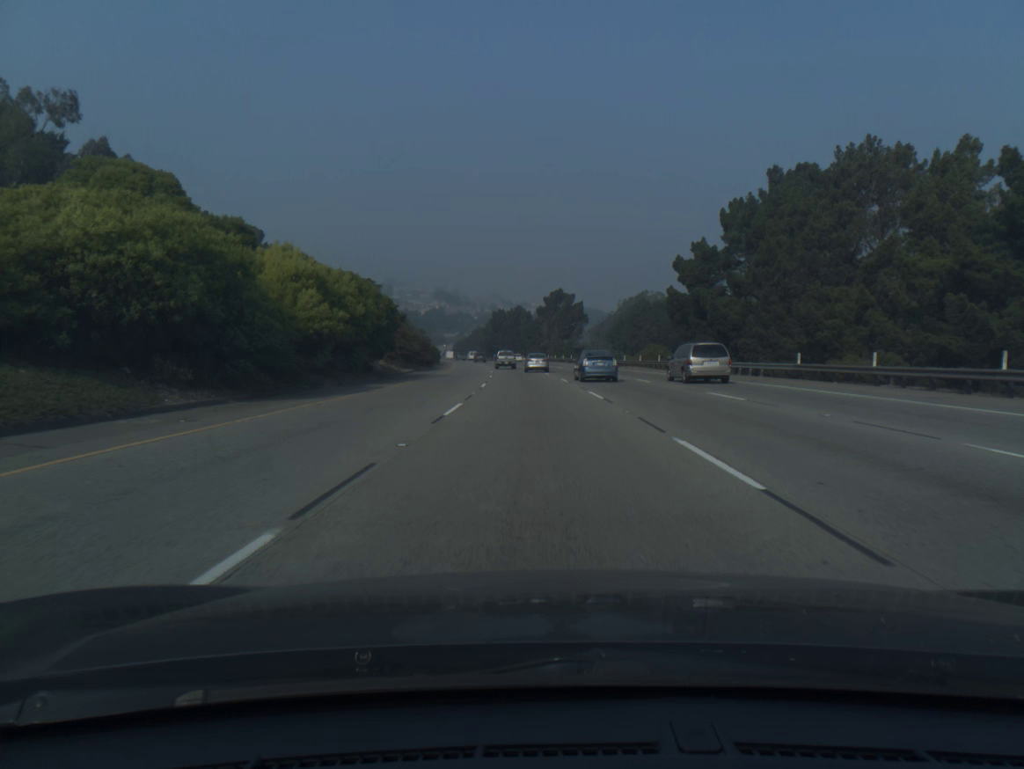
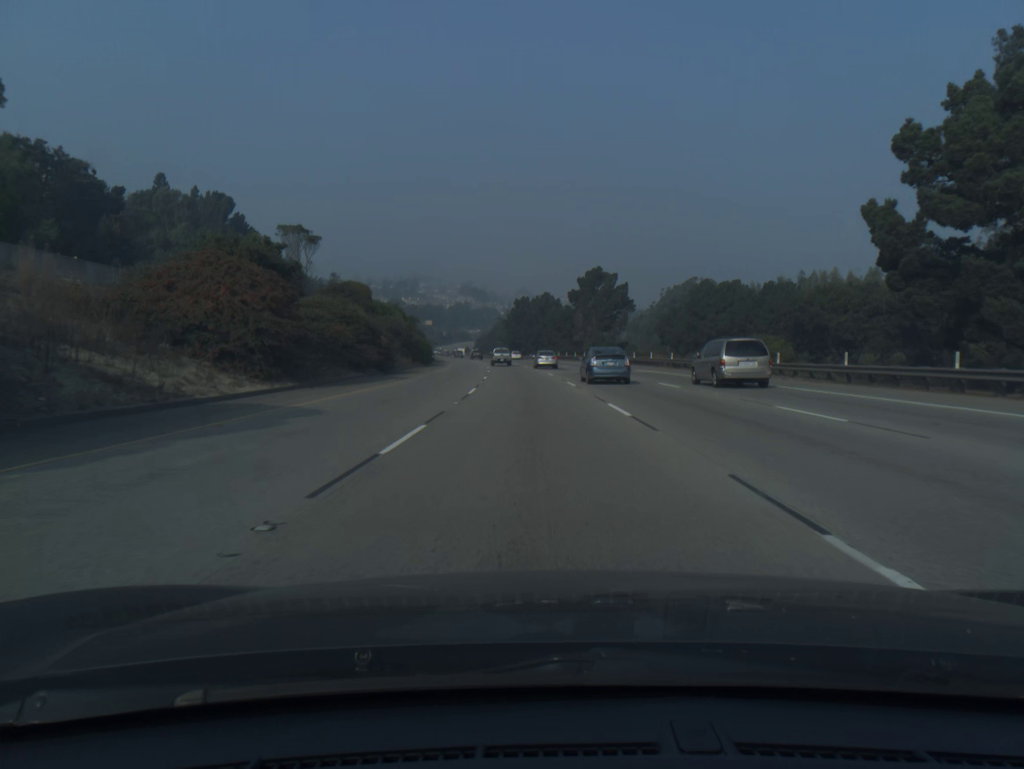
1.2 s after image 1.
(-0.6, +35.5) m; -2°
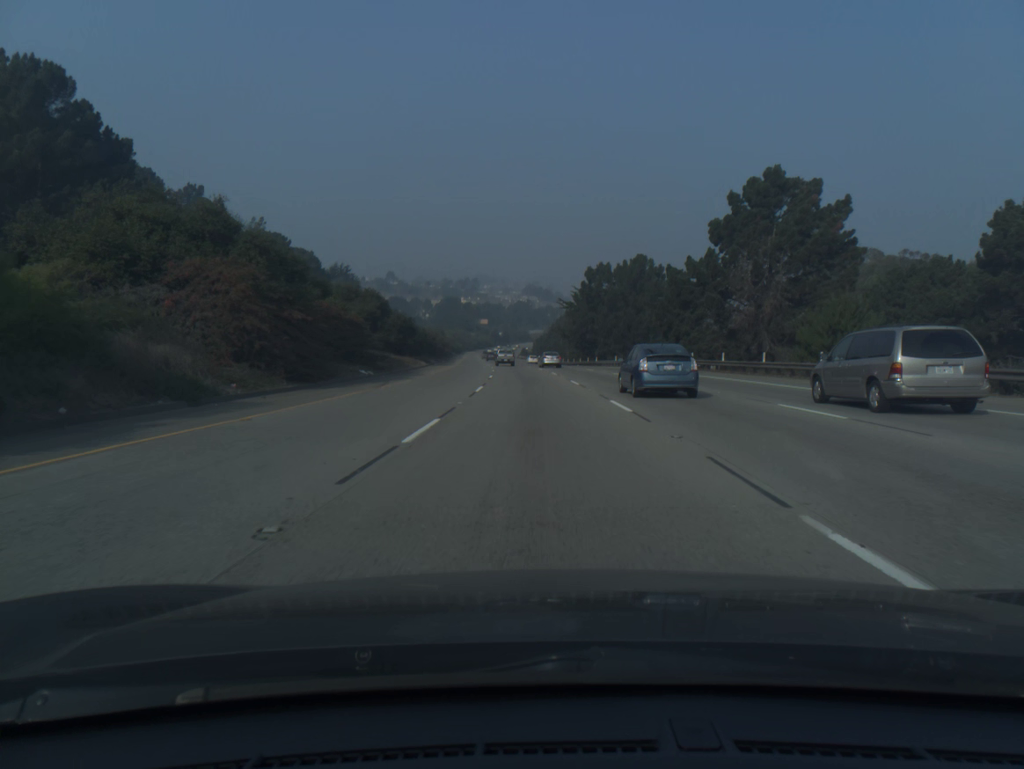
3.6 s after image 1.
(-3.0, +72.1) m; -5°
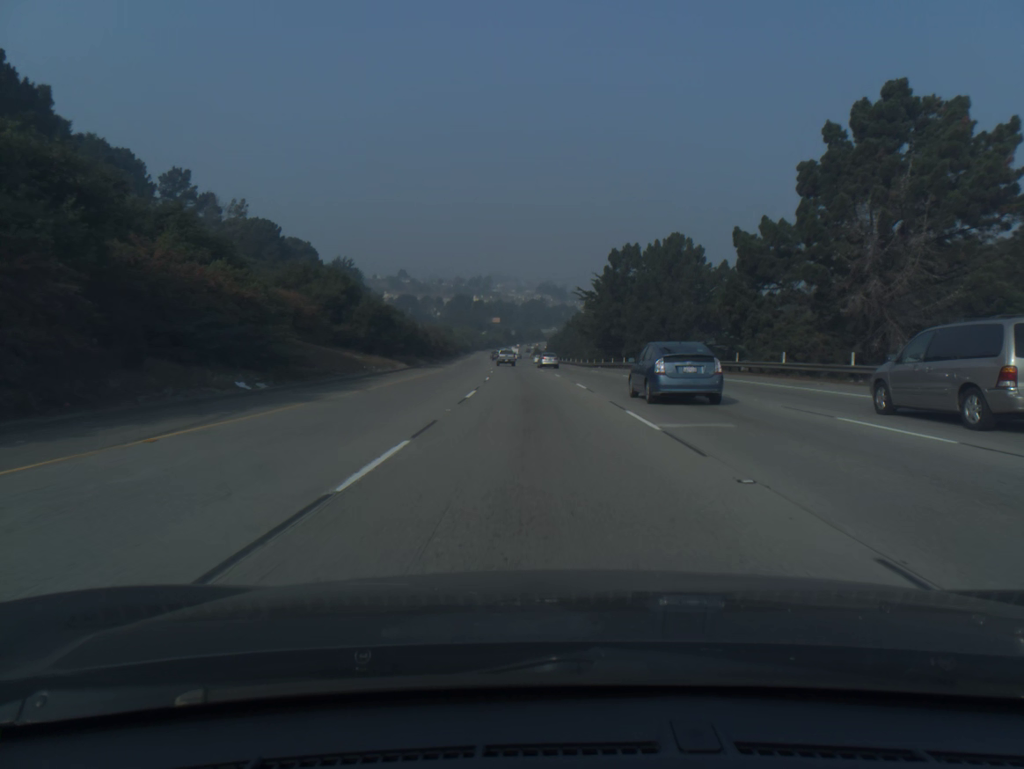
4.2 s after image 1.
(-0.2, +18.3) m; -1°
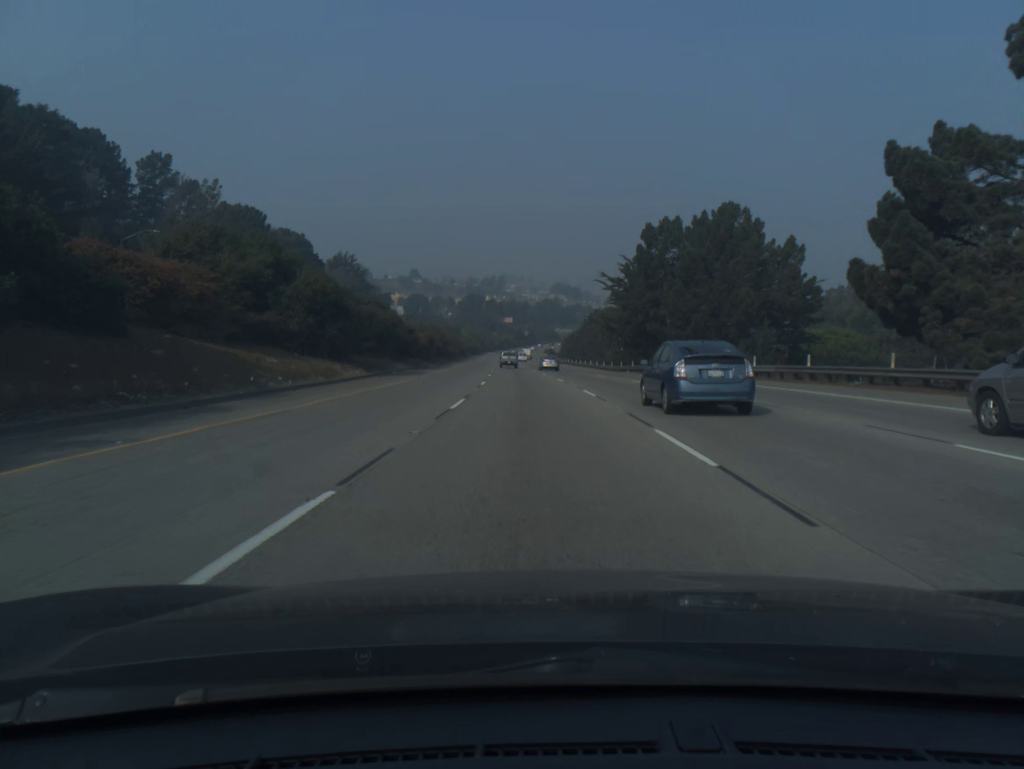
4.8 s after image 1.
(-0.2, +18.4) m; -1°
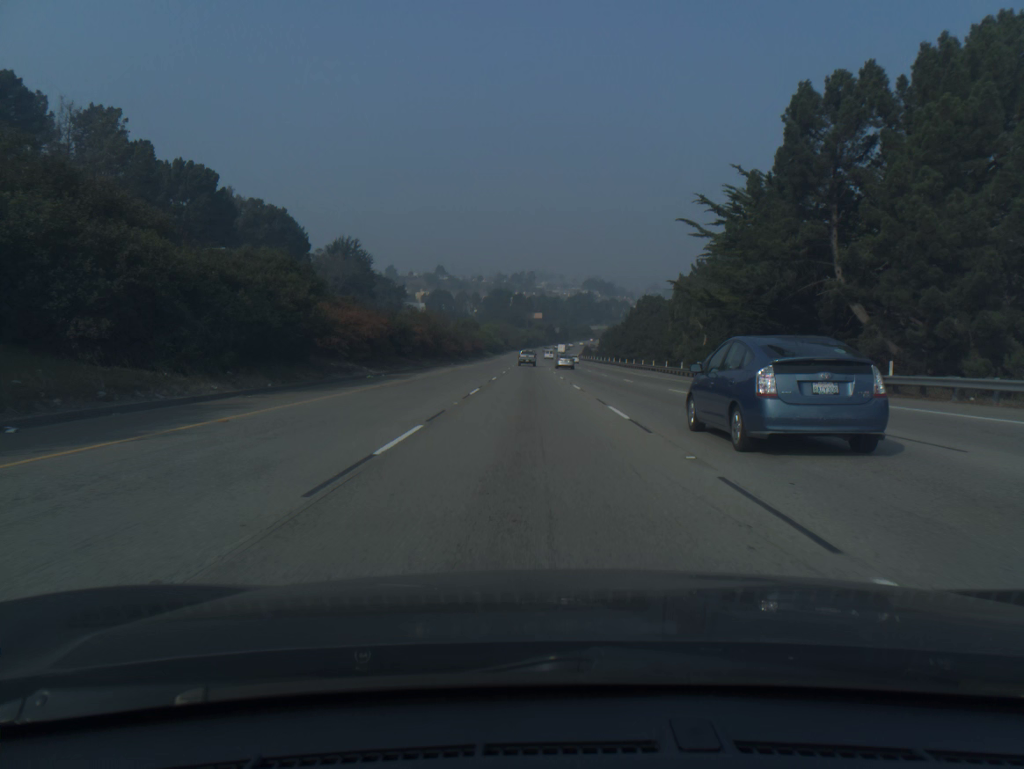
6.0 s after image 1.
(-0.7, +37.2) m; -2°
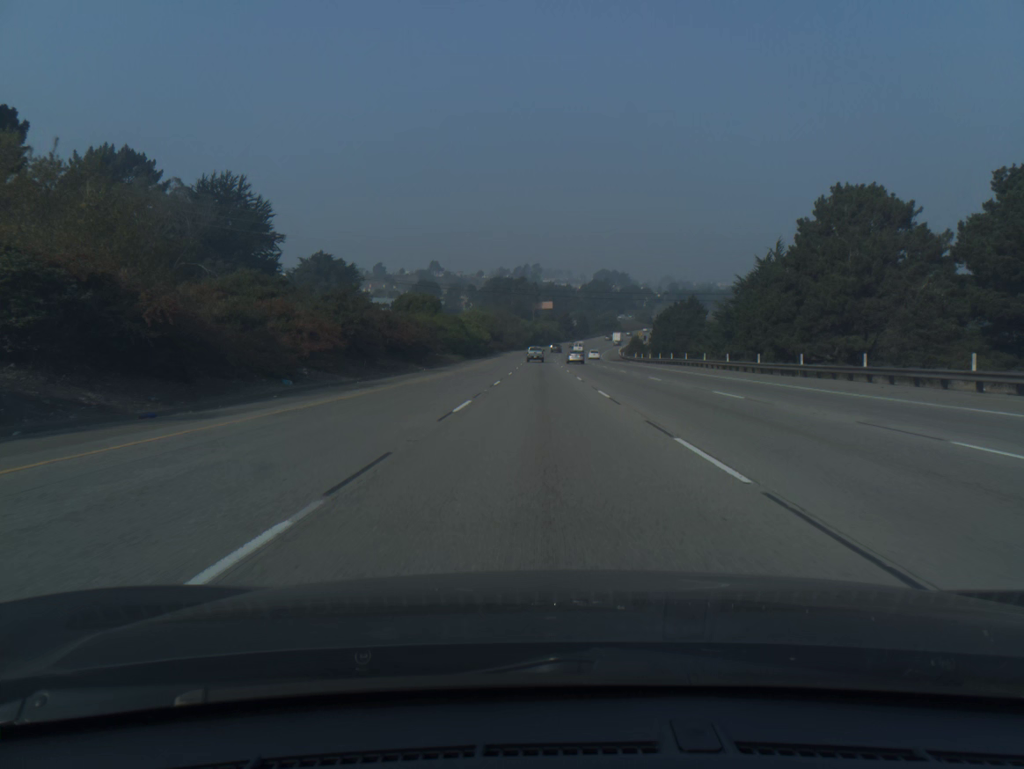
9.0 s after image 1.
(-1.6, +95.2) m; -1°
